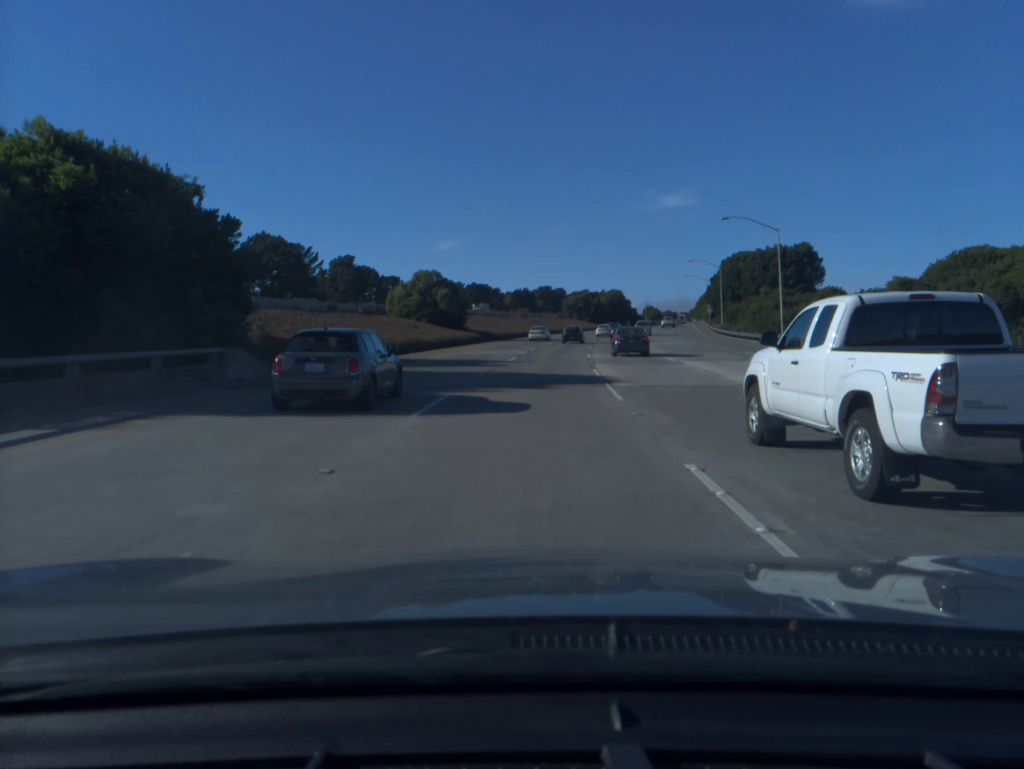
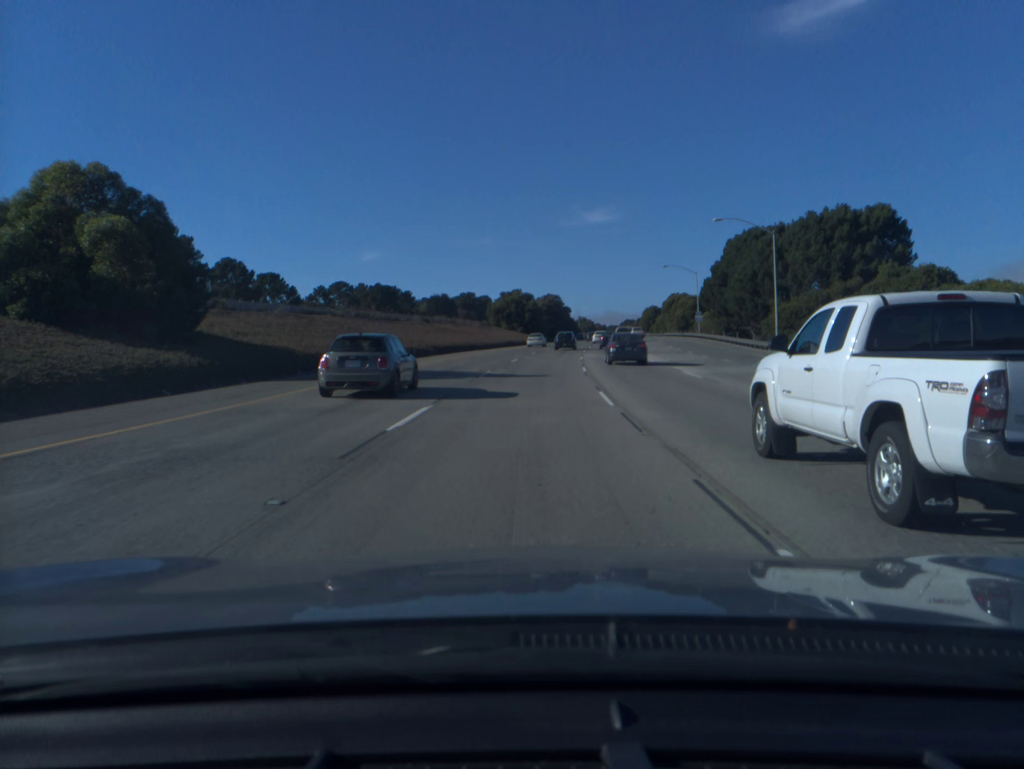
(+2.5, +52.4) m; +5°
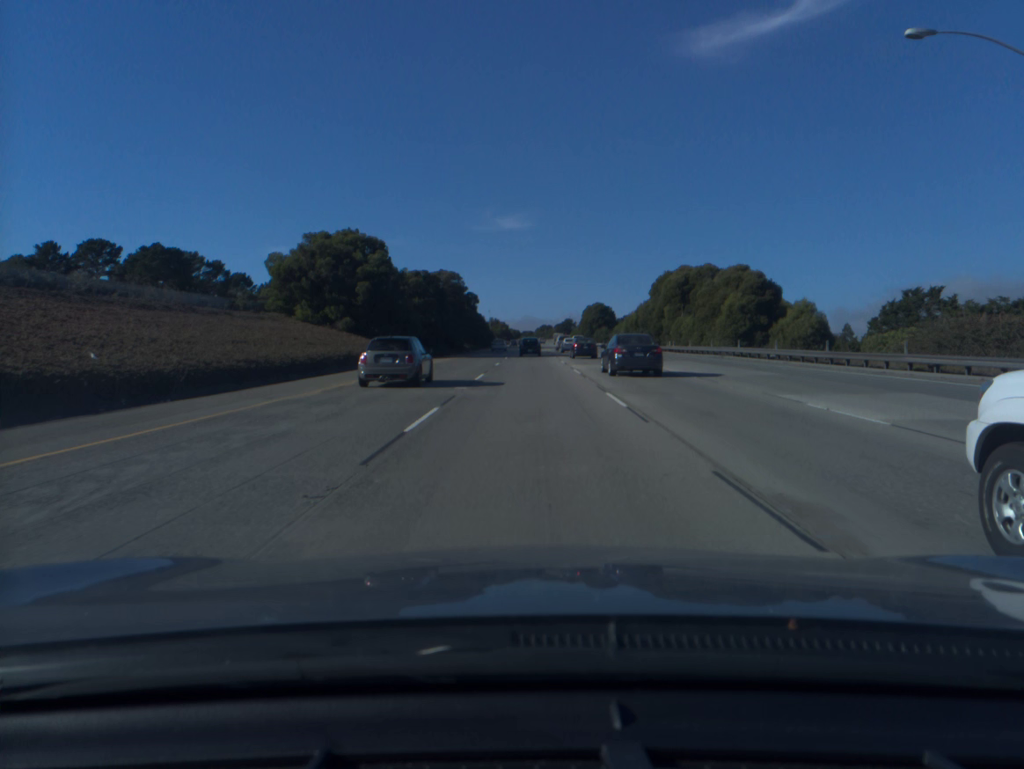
(+5.6, +87.7) m; +7°
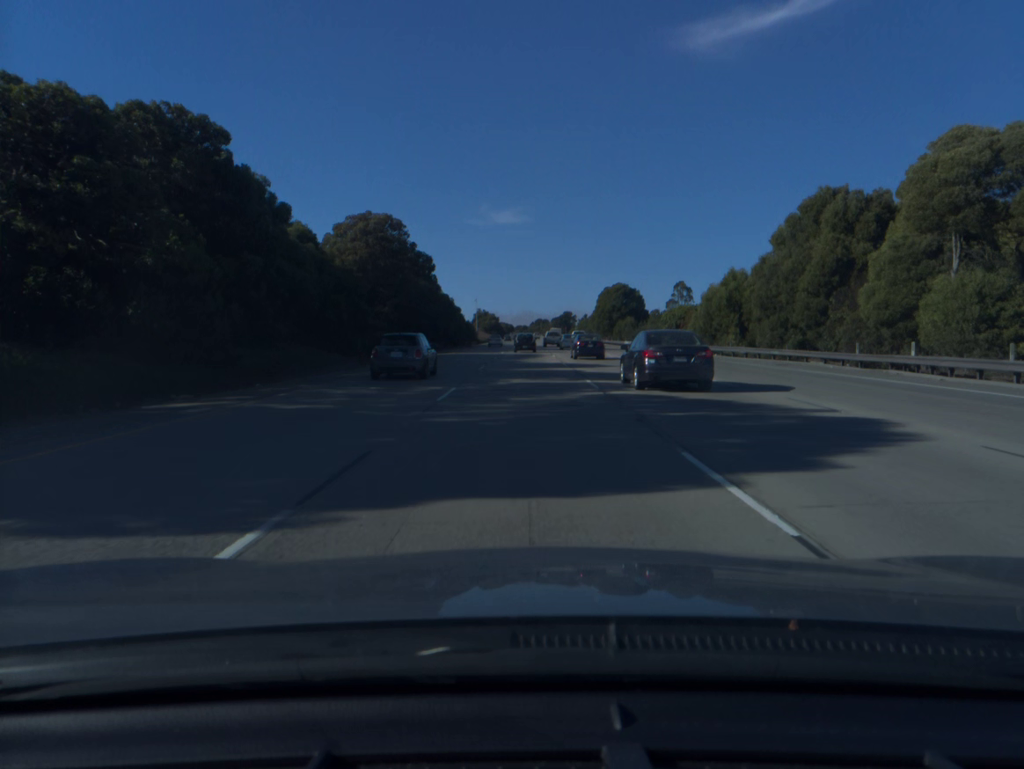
(+0.3, +53.4) m; +1°
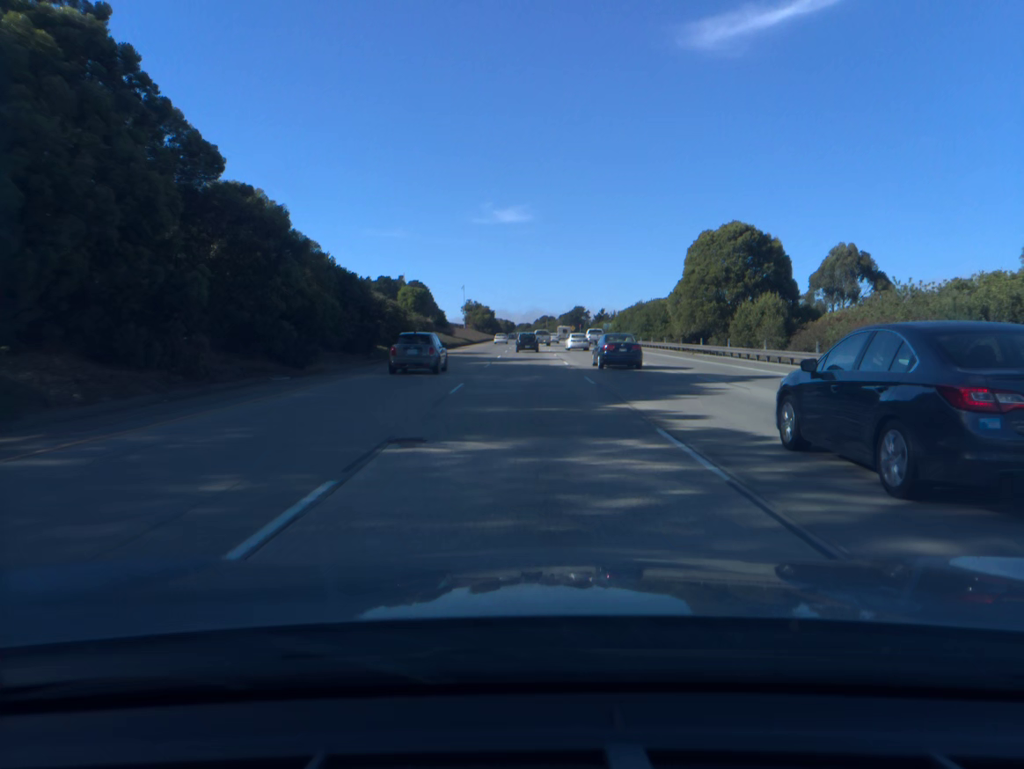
(-0.2, +71.3) m; 0°
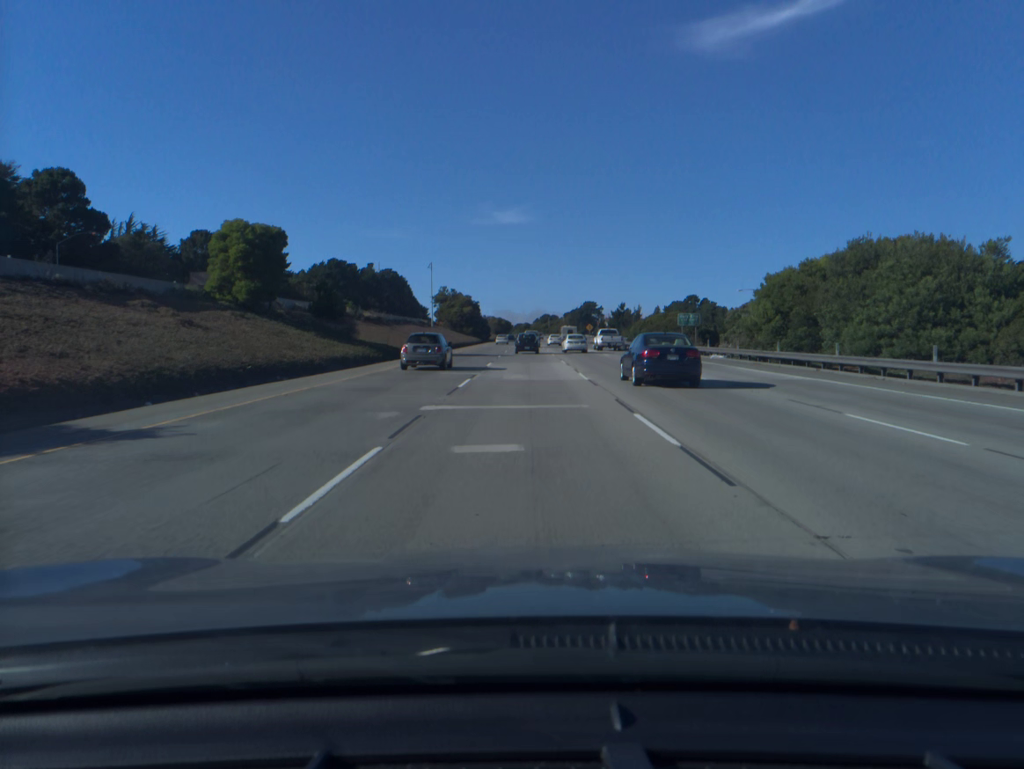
(+0.1, +70.9) m; 0°
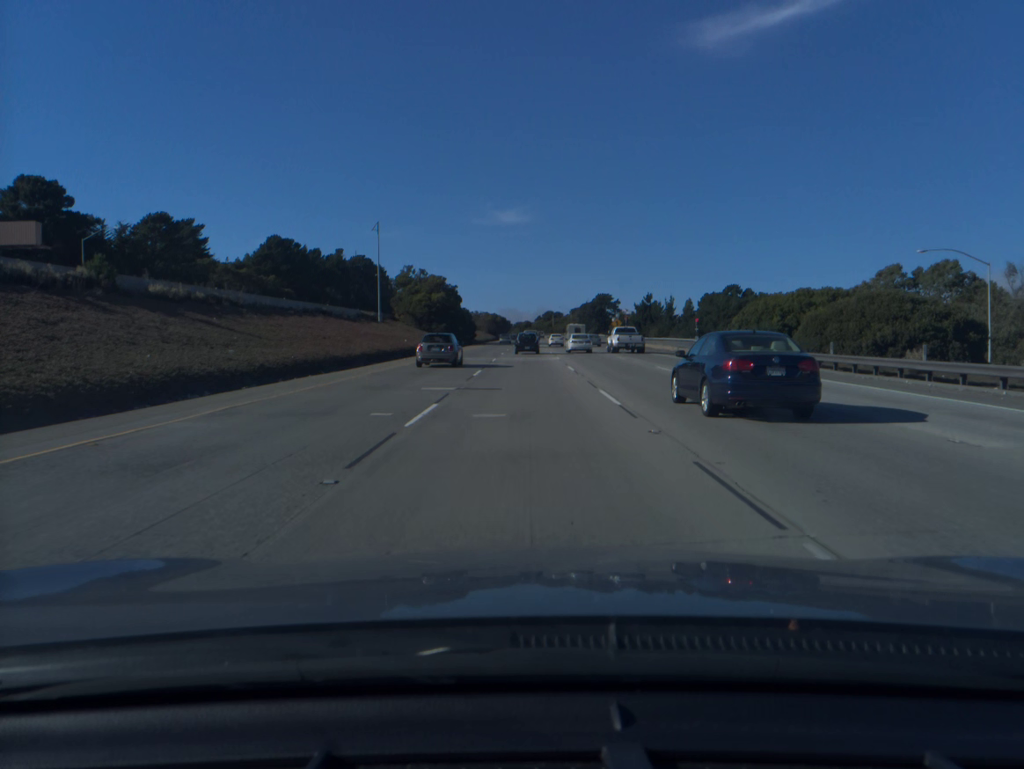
(0.0, +52.6) m; 0°
